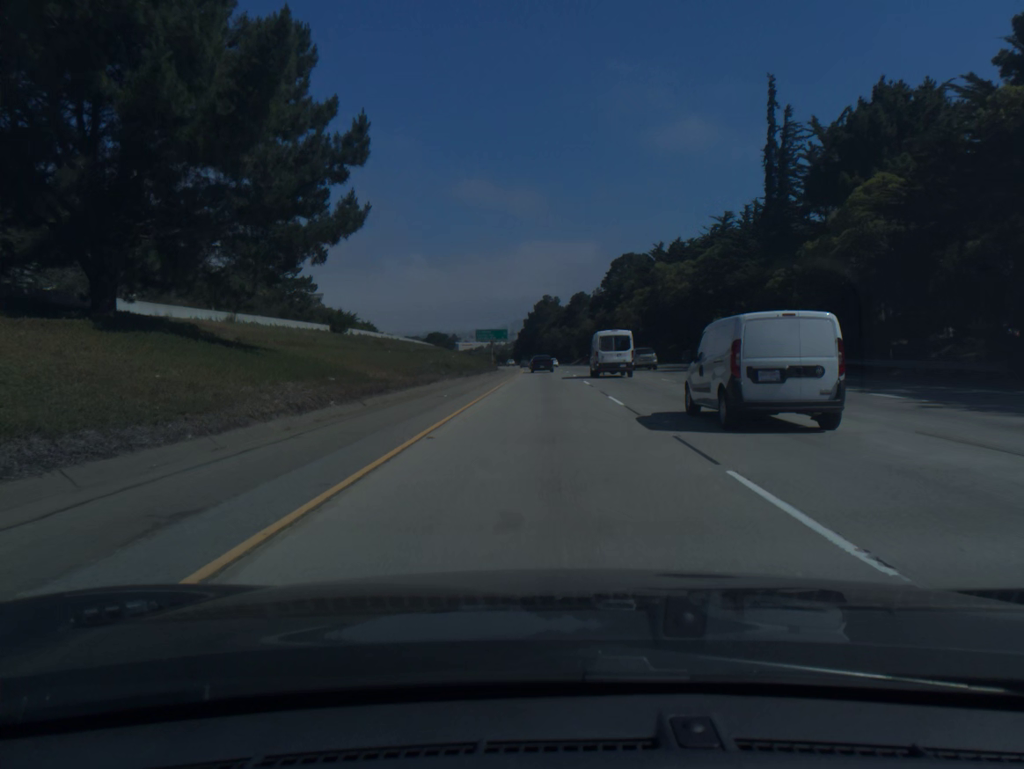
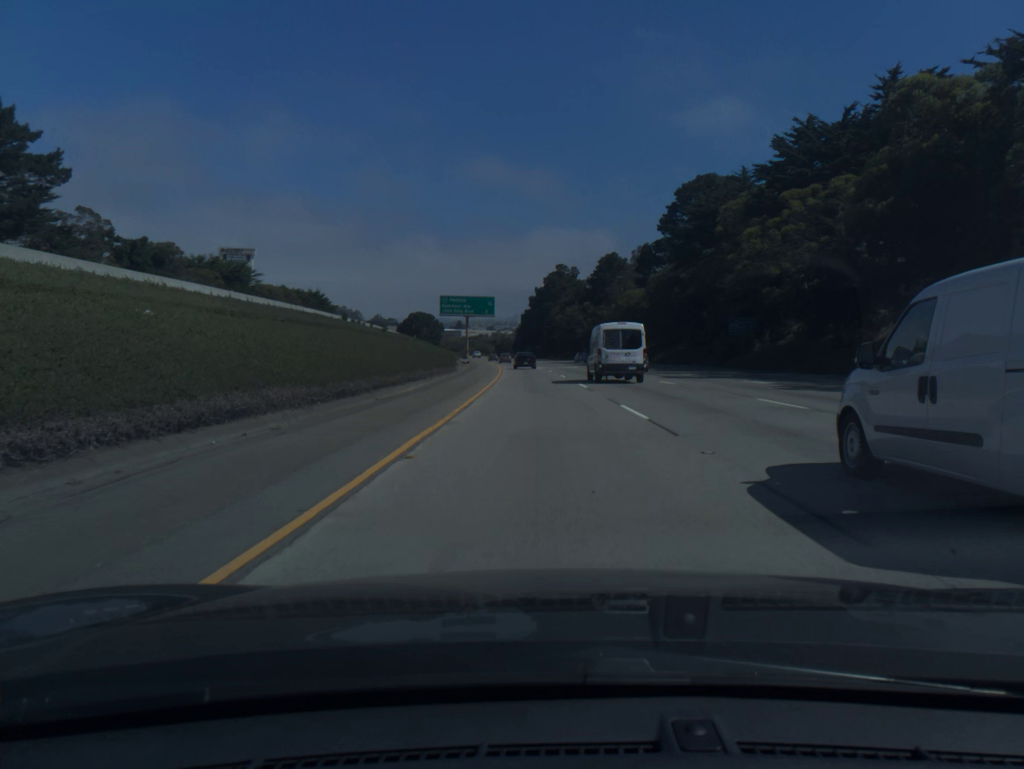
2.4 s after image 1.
(-0.1, +75.2) m; -1°
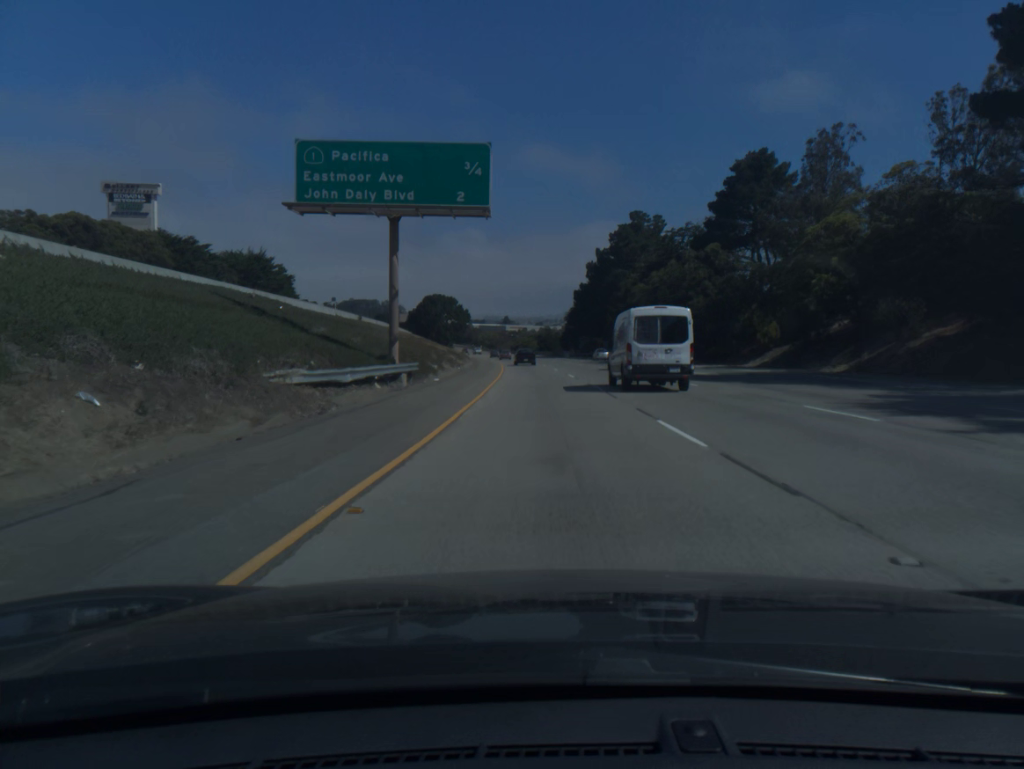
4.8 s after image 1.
(-2.4, +76.0) m; -4°
